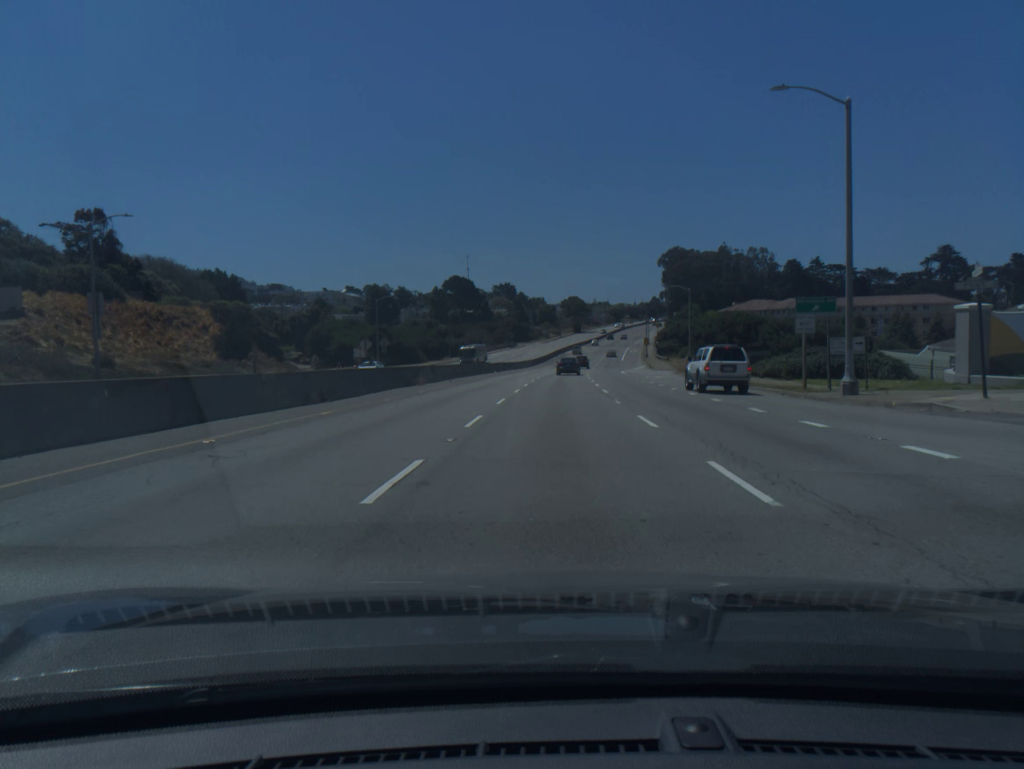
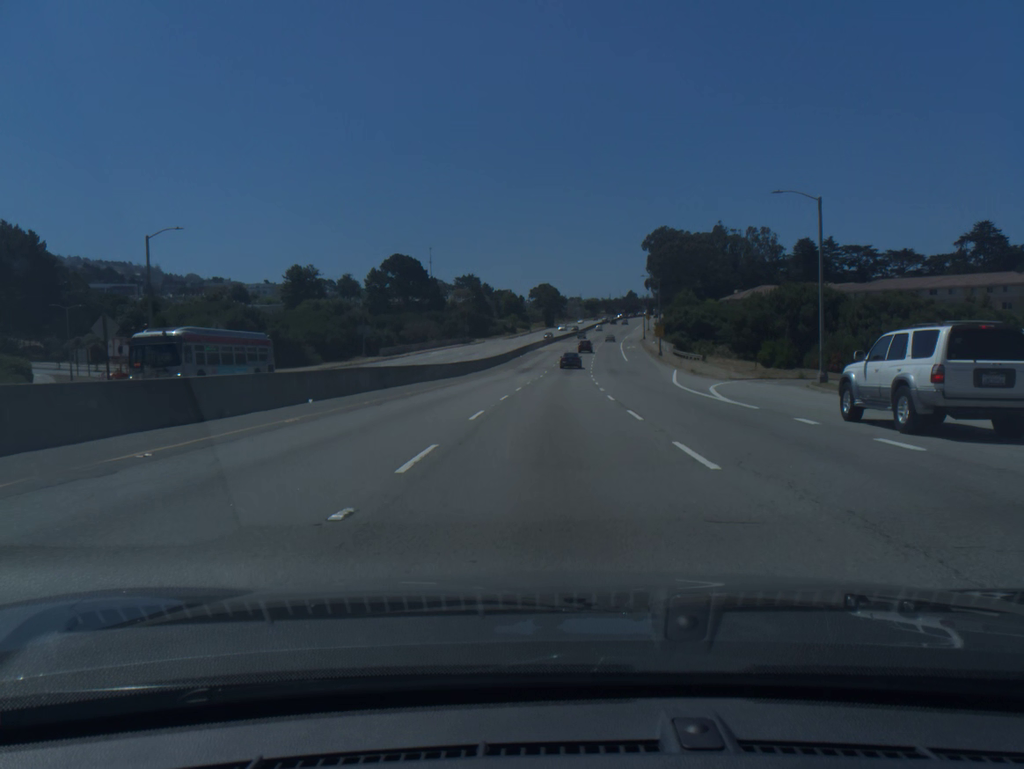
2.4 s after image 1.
(+1.2, +50.1) m; +2°
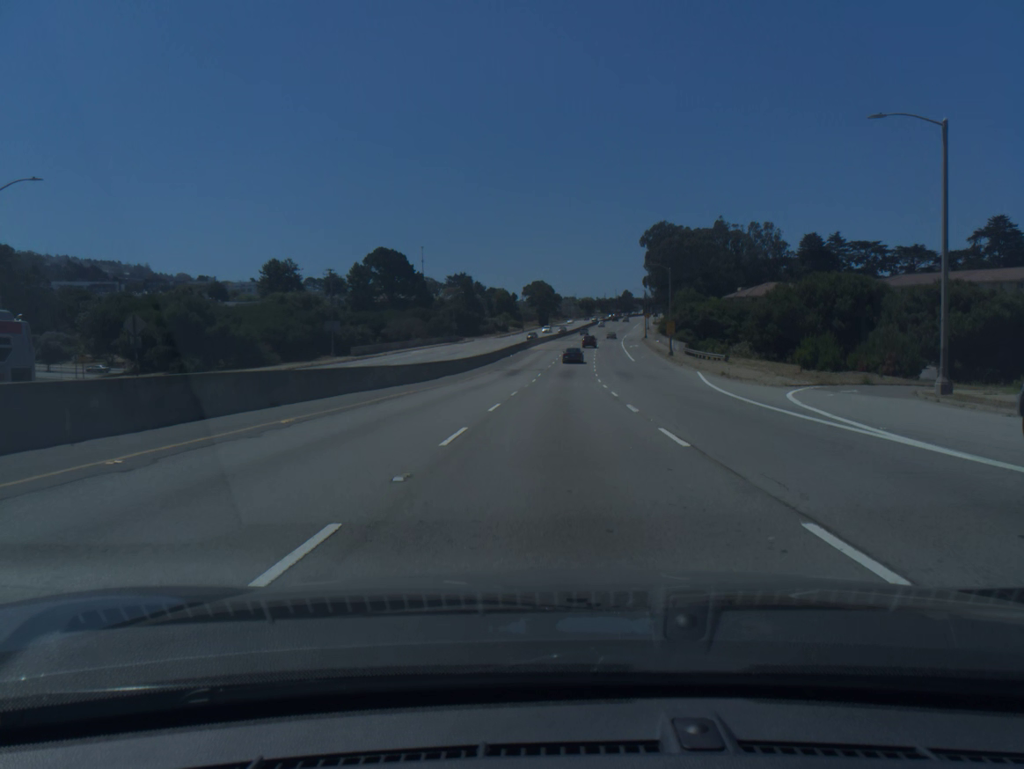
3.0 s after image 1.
(0.0, +12.6) m; 0°
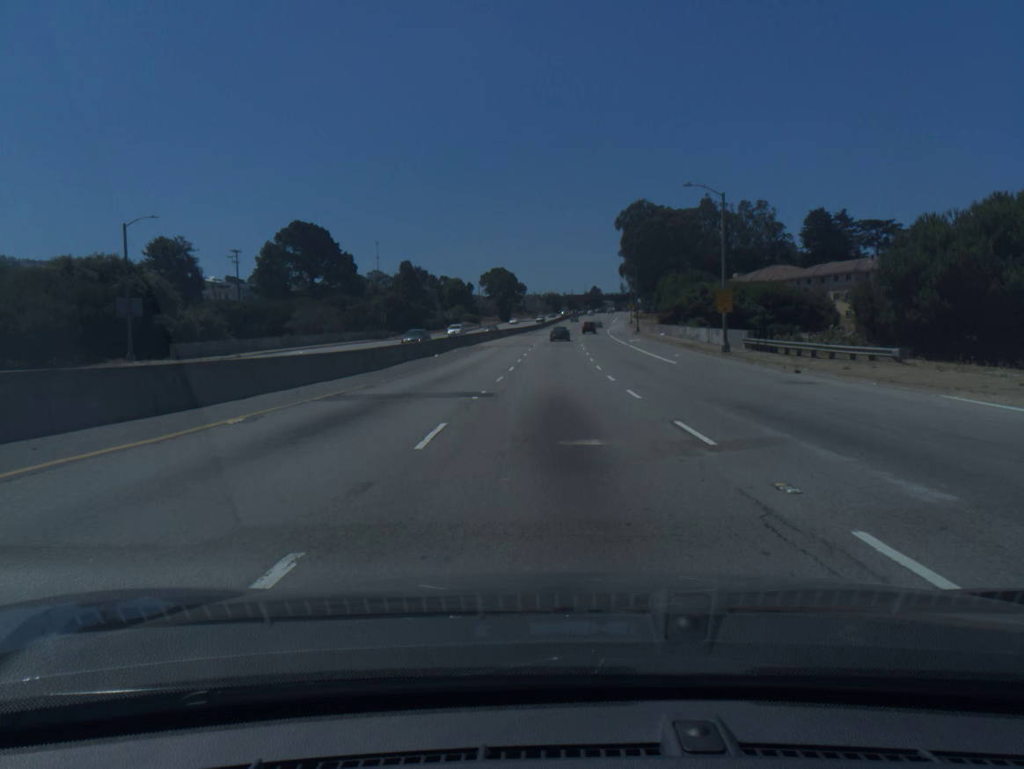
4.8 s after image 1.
(+0.8, +38.0) m; +3°
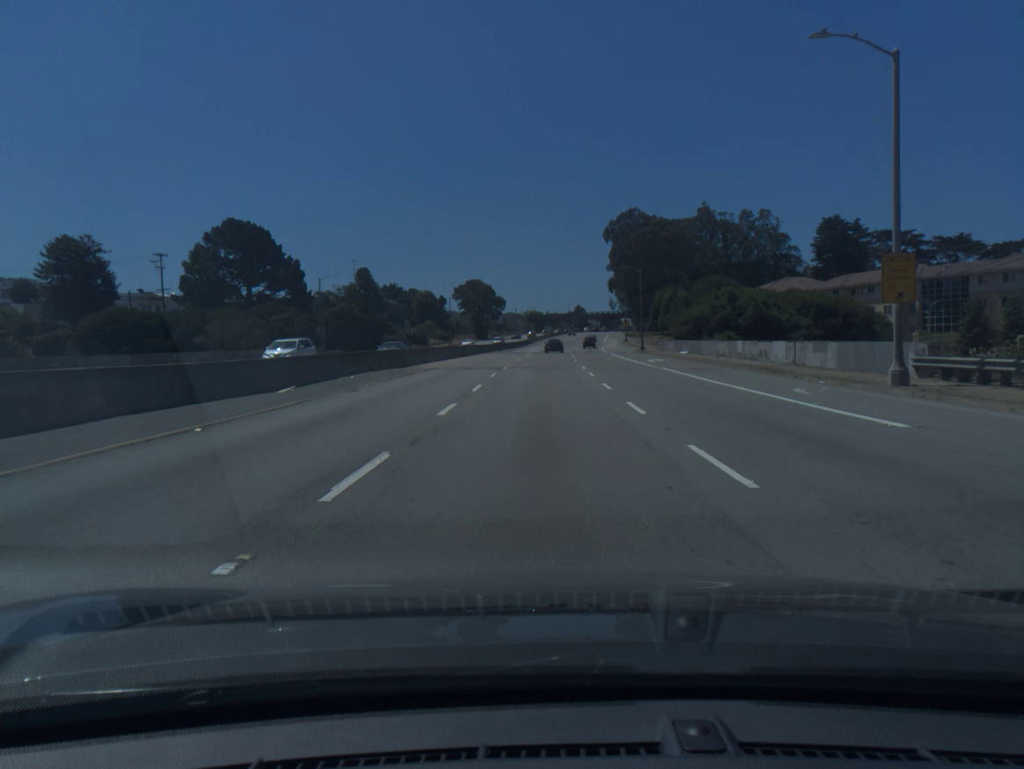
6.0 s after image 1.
(+0.3, +24.8) m; +1°
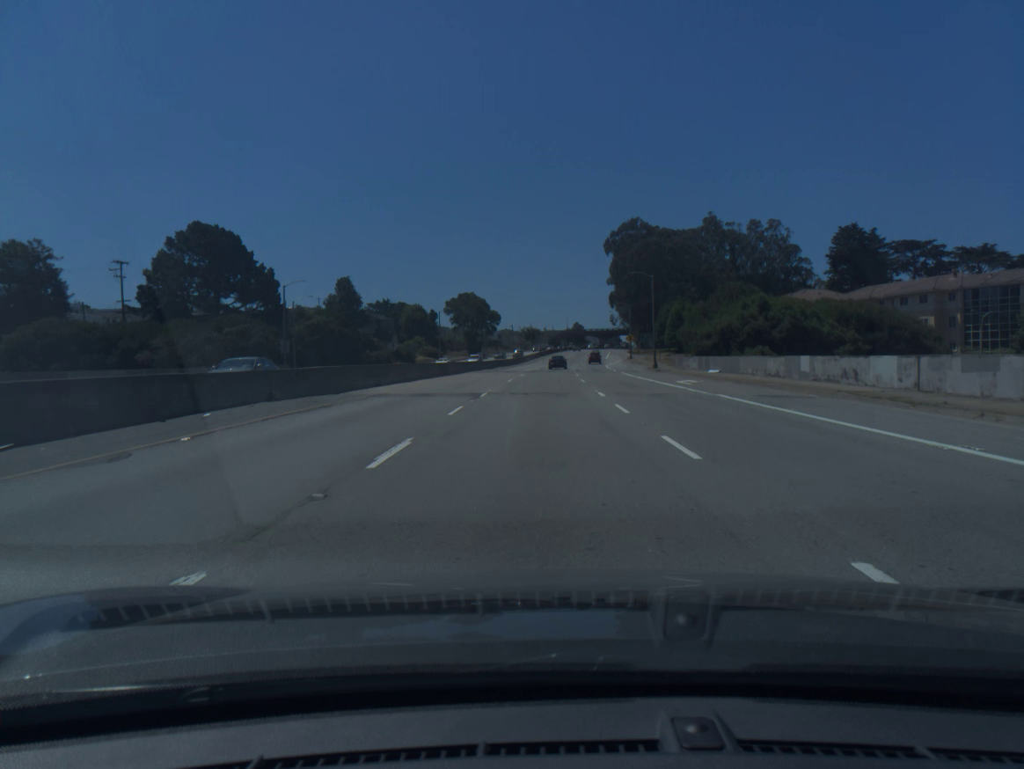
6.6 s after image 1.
(0.0, +12.3) m; 0°
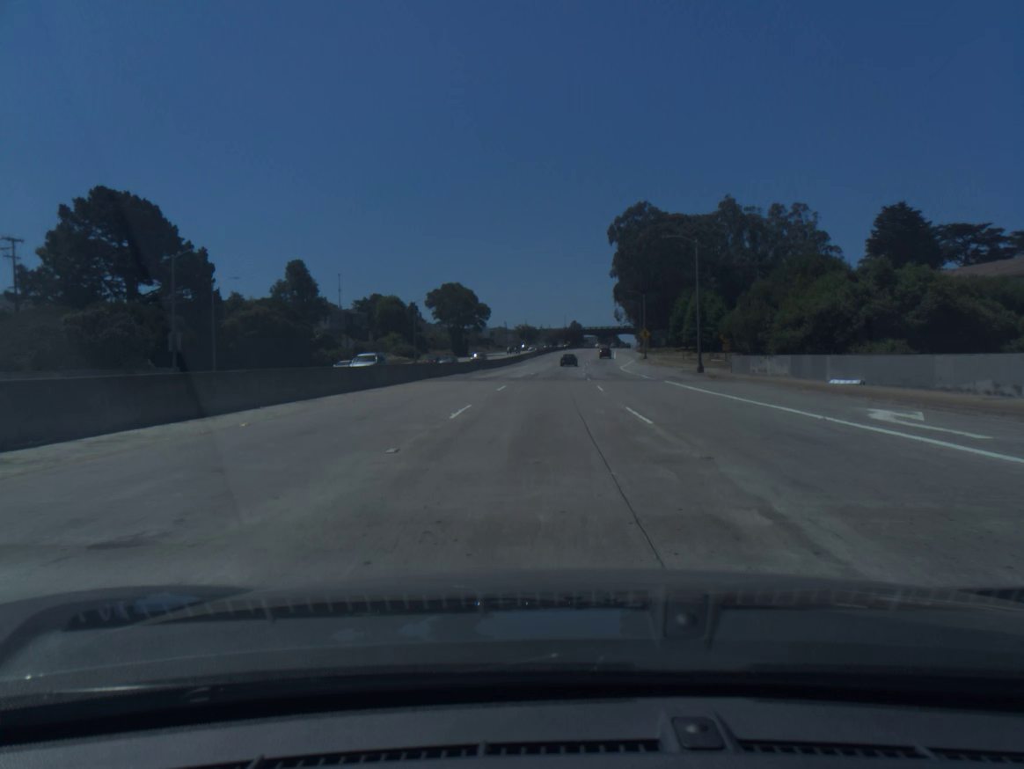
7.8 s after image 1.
(0.0, +24.3) m; 0°
